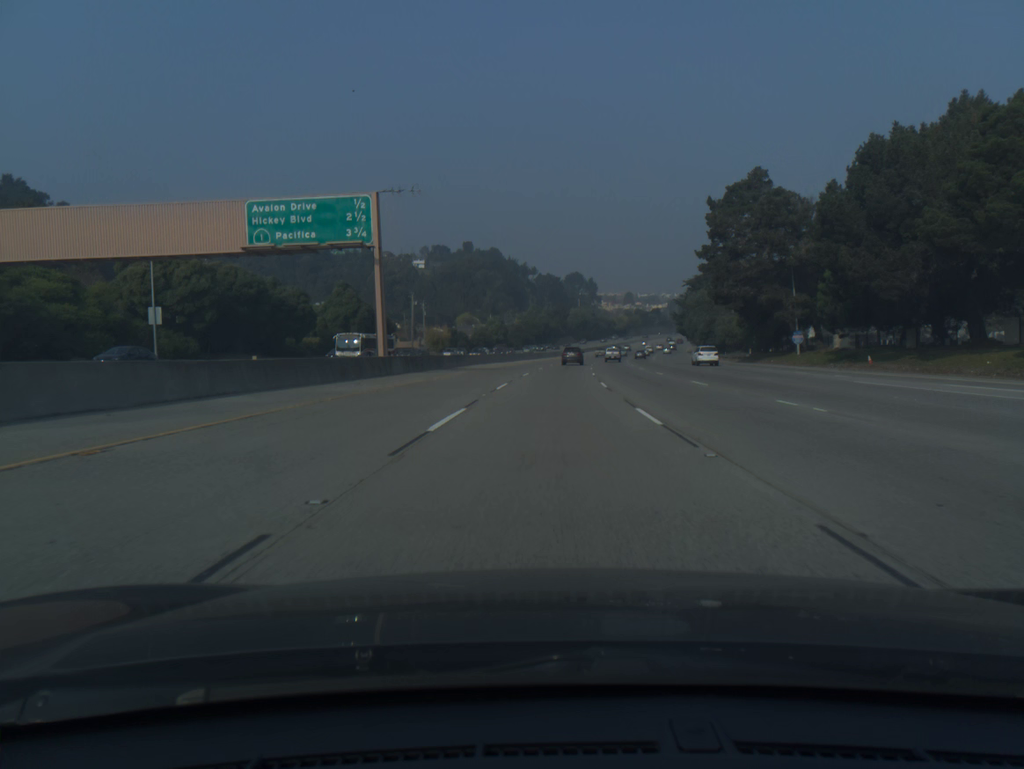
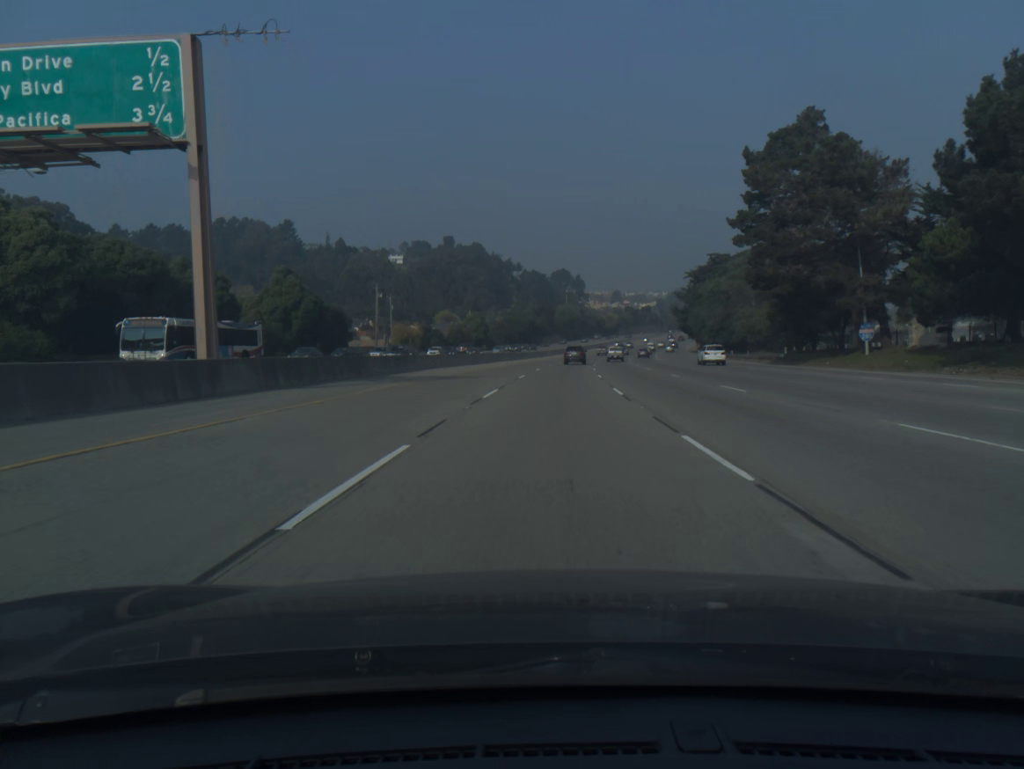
(+0.2, +20.3) m; +1°
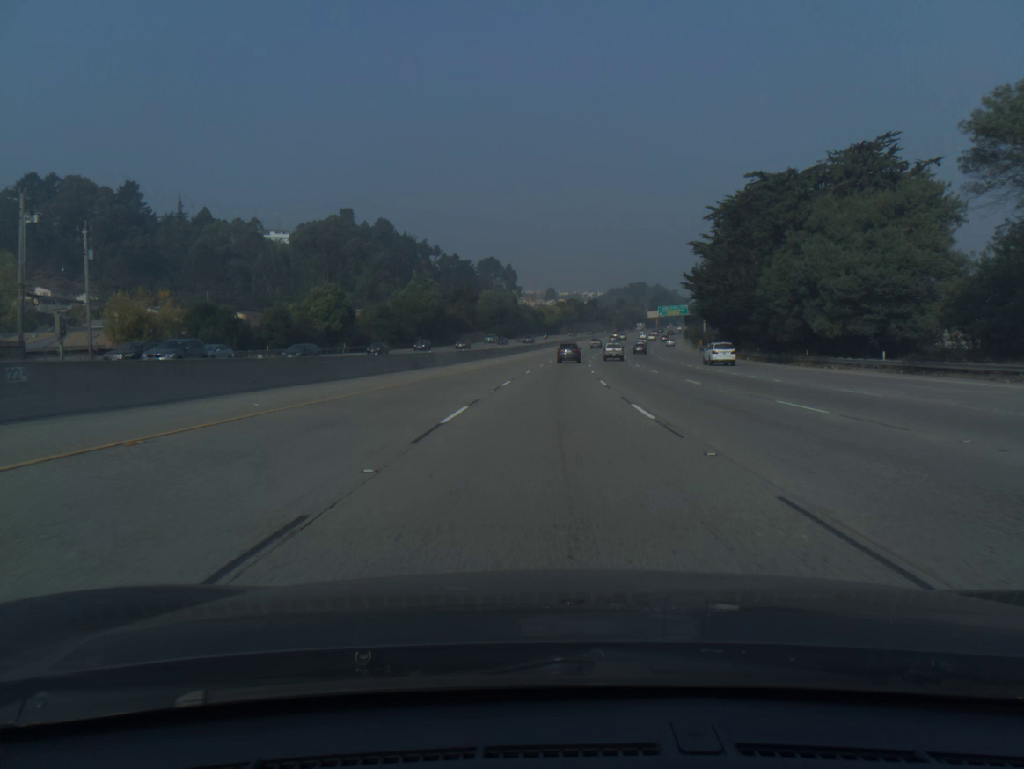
(+3.5, +80.4) m; +5°
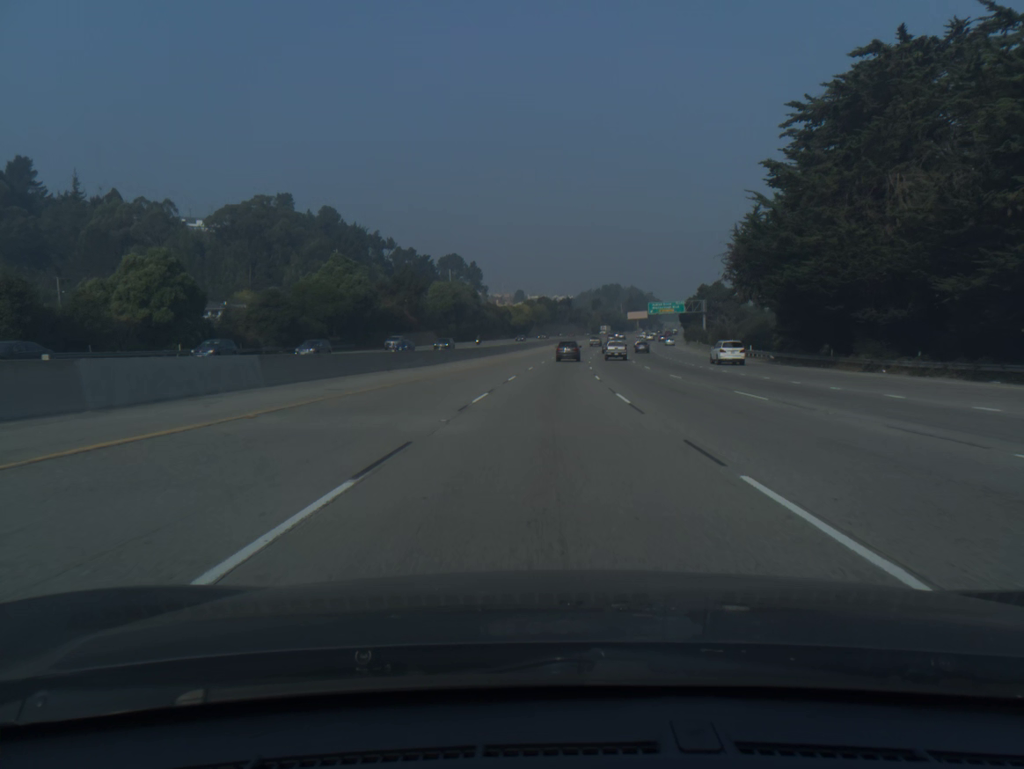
(+0.8, +39.7) m; +2°
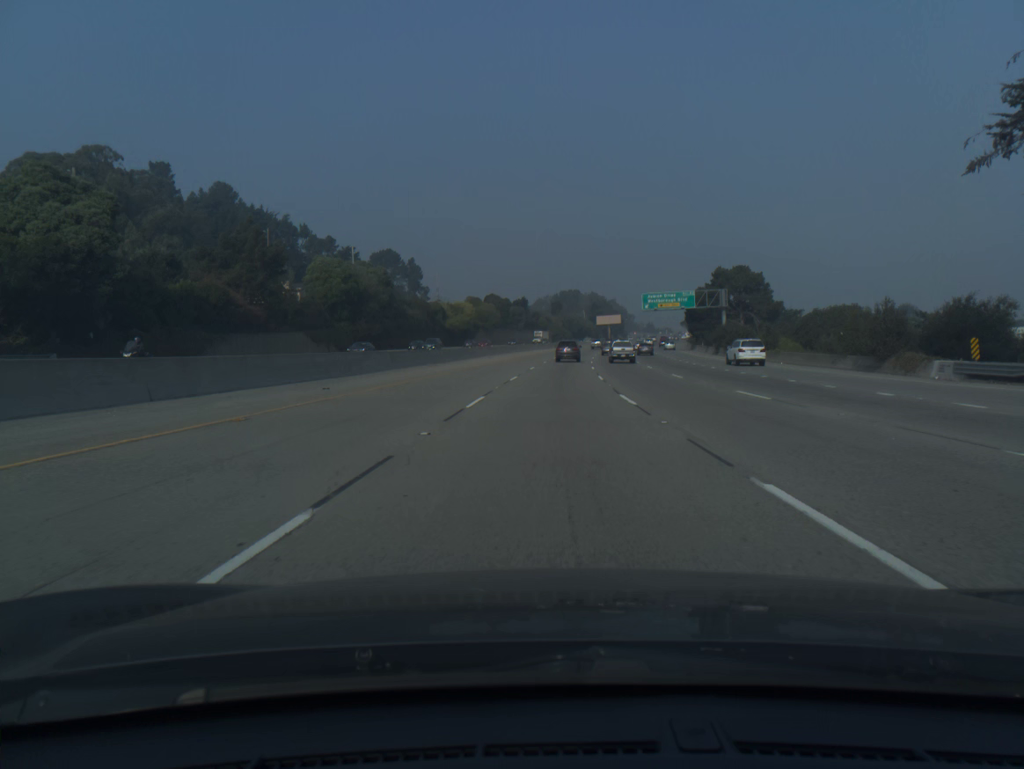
(+1.7, +58.7) m; +3°
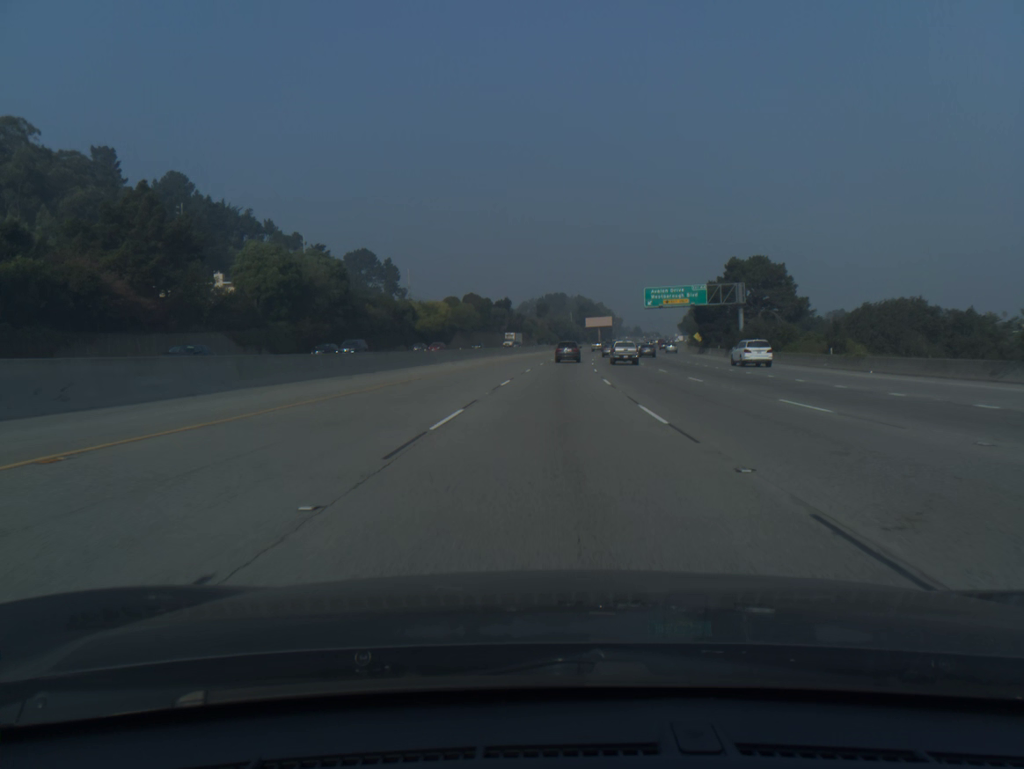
(+0.2, +19.4) m; +1°
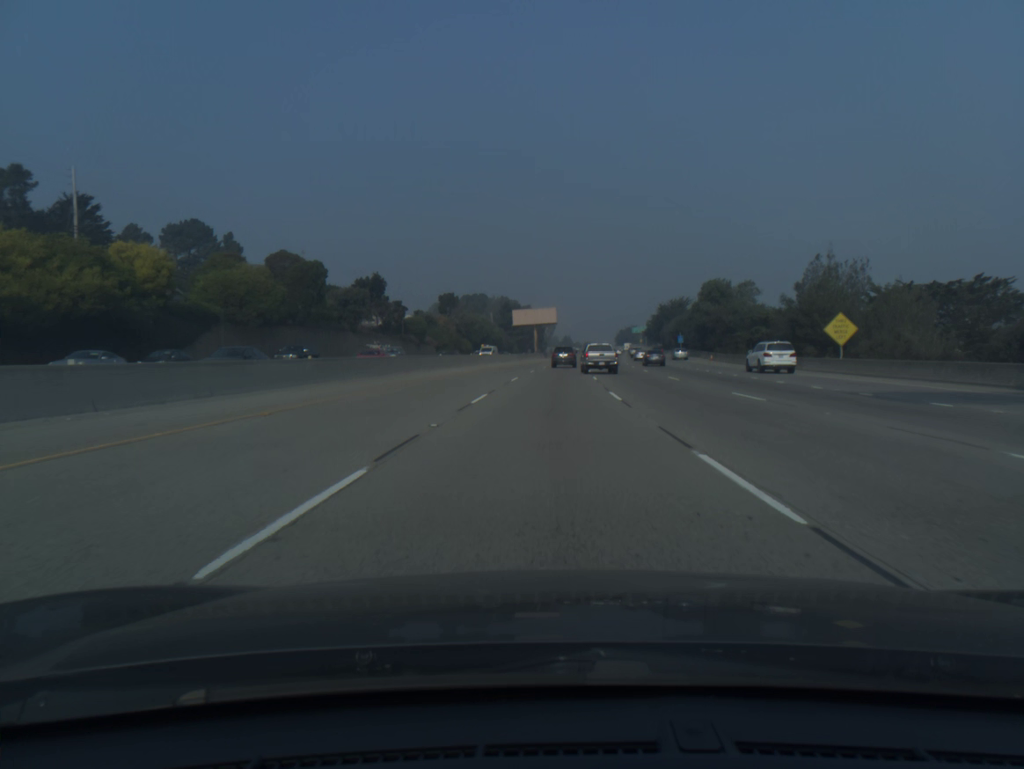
(+4.7, +95.0) m; +5°
